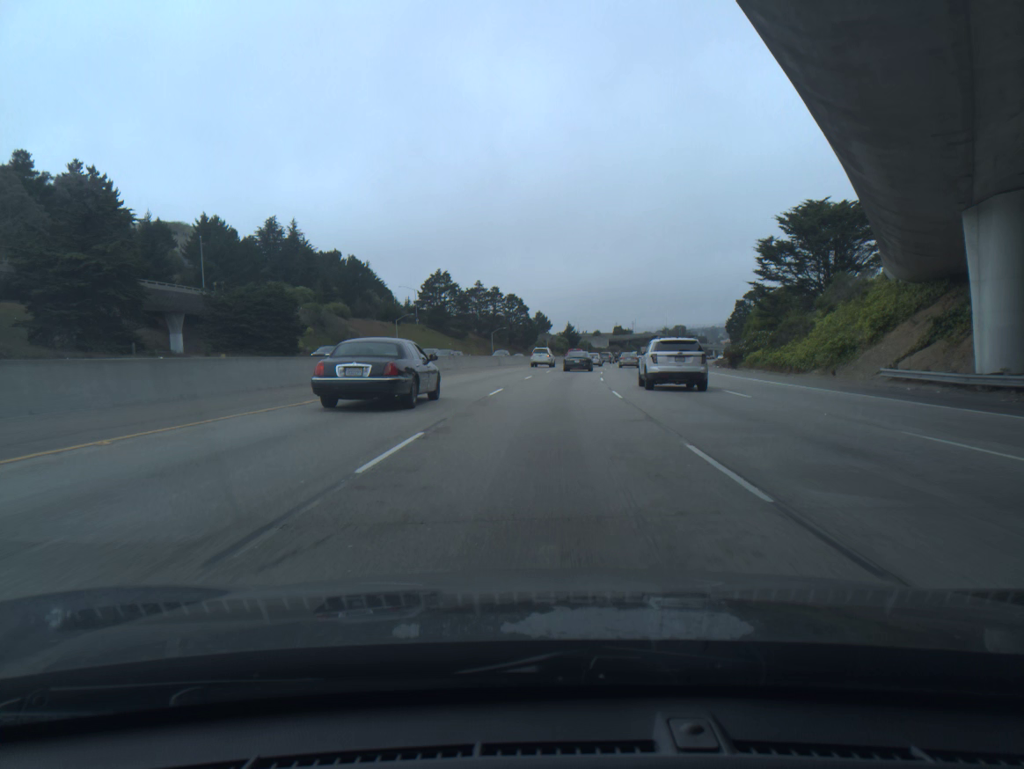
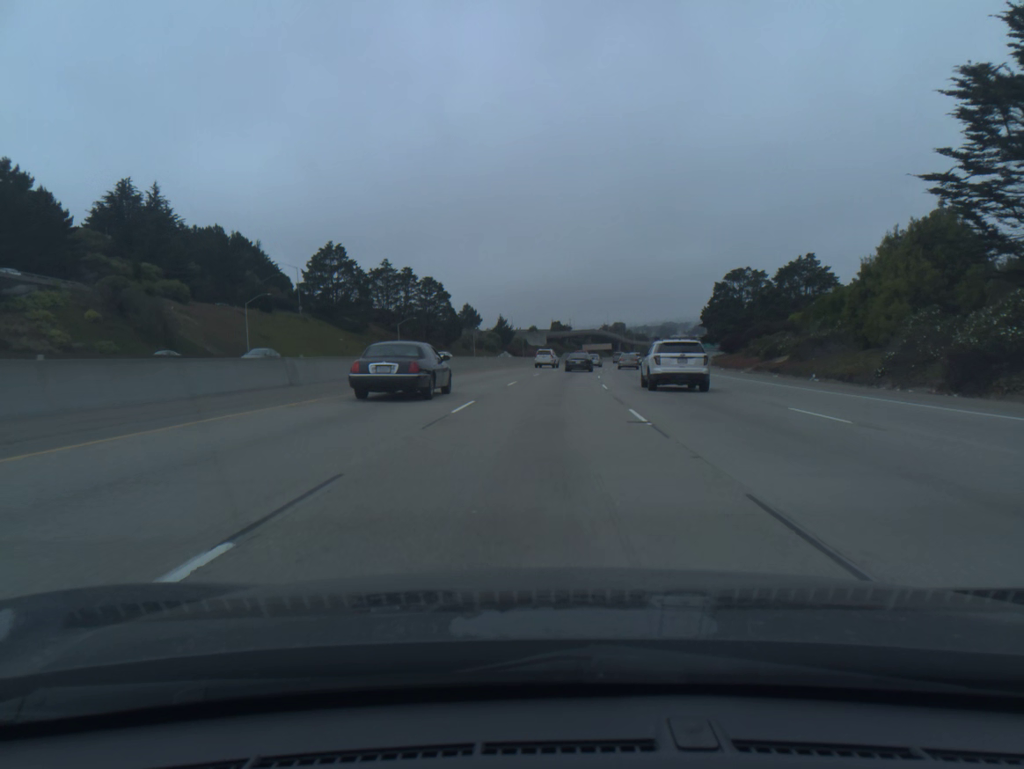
(+2.2, +50.1) m; +5°
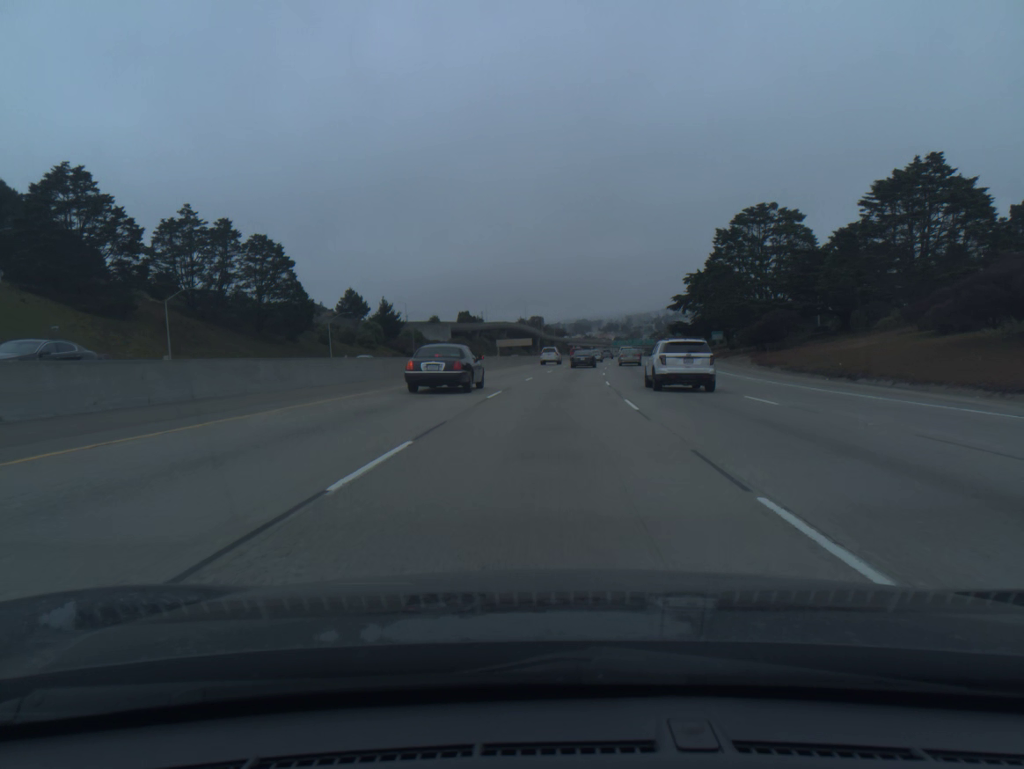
(+3.7, +67.3) m; +6°
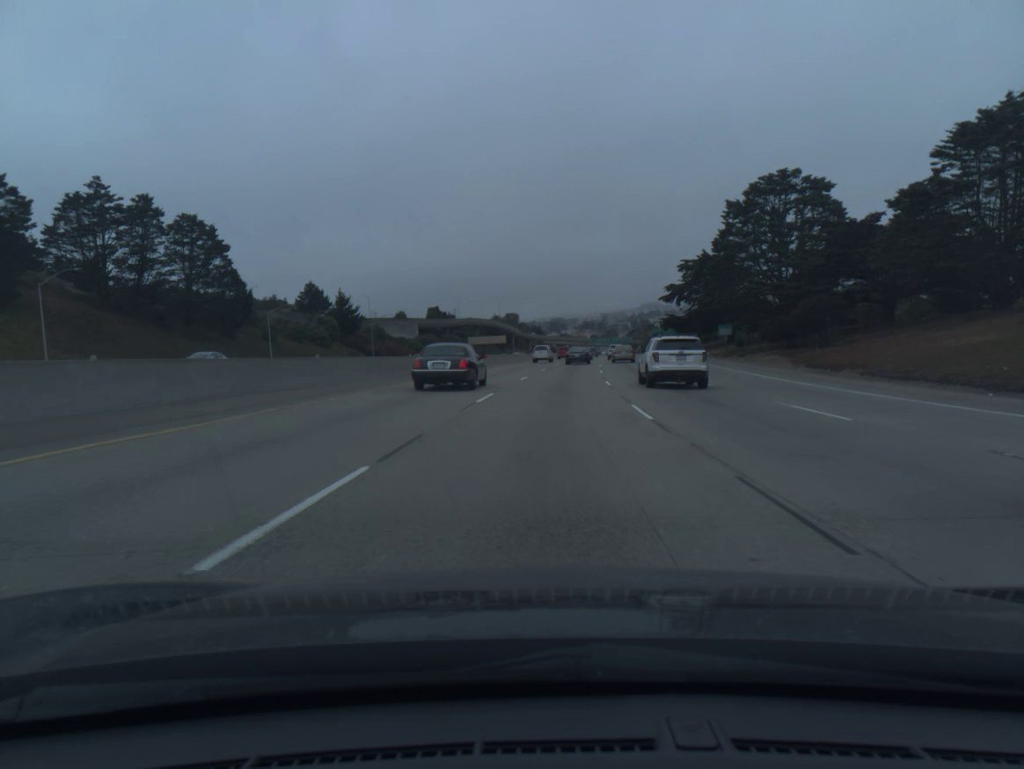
(+0.3, +17.1) m; +2°
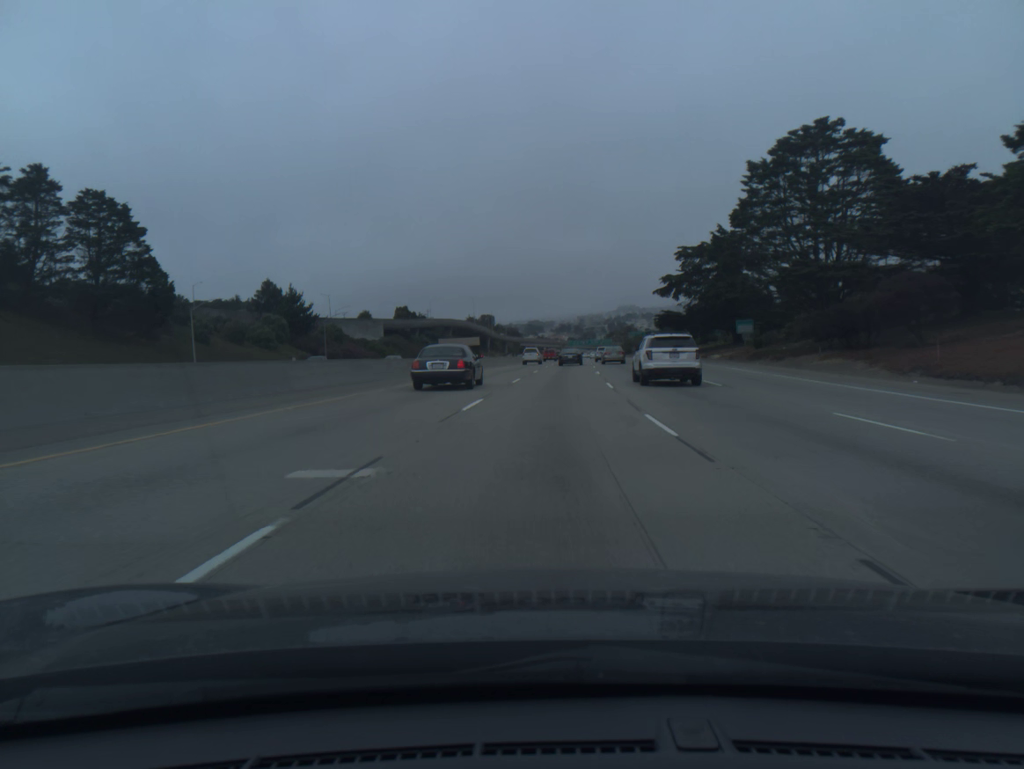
(+0.3, +17.2) m; +2°
